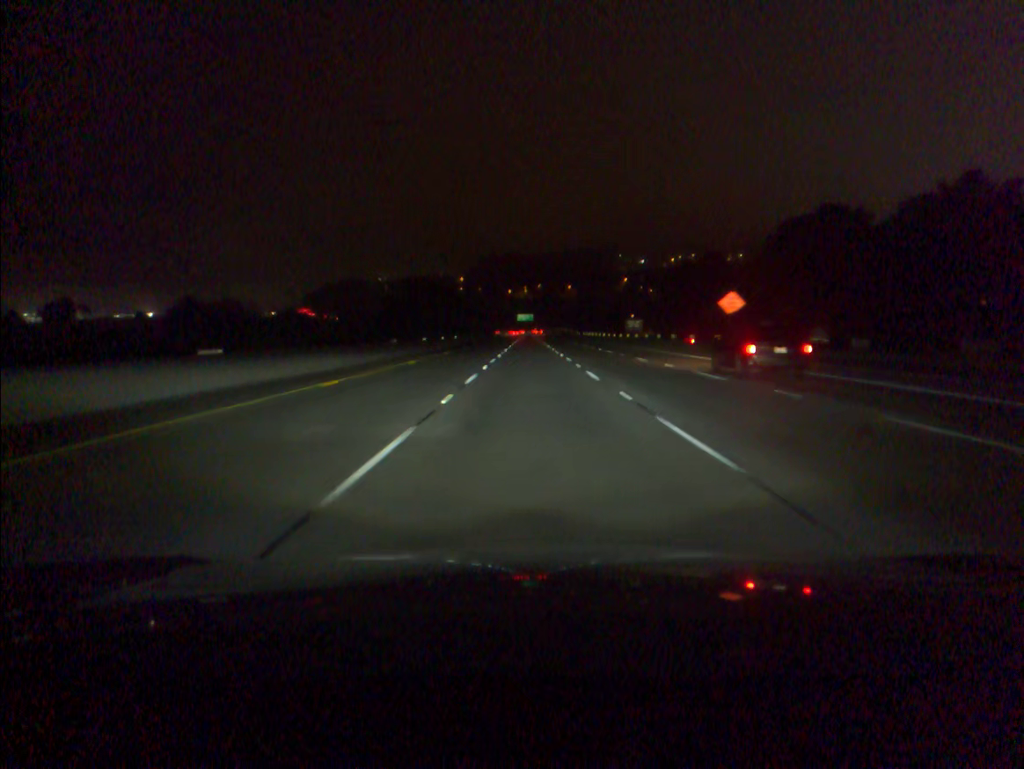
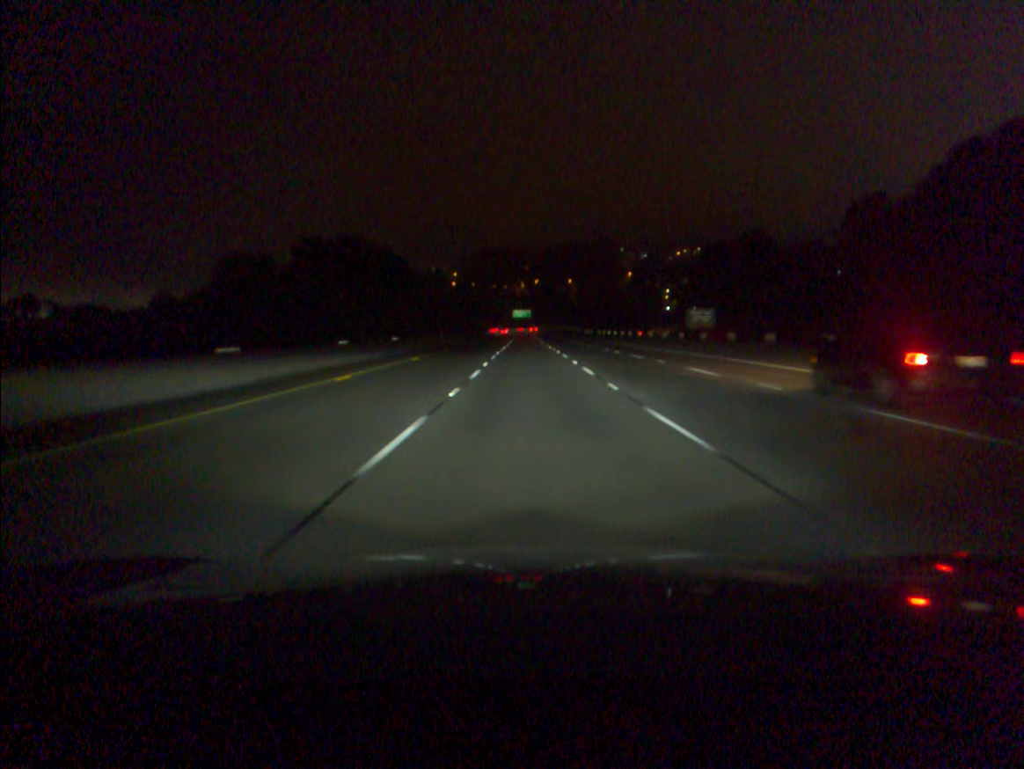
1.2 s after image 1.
(+0.1, +42.7) m; 0°
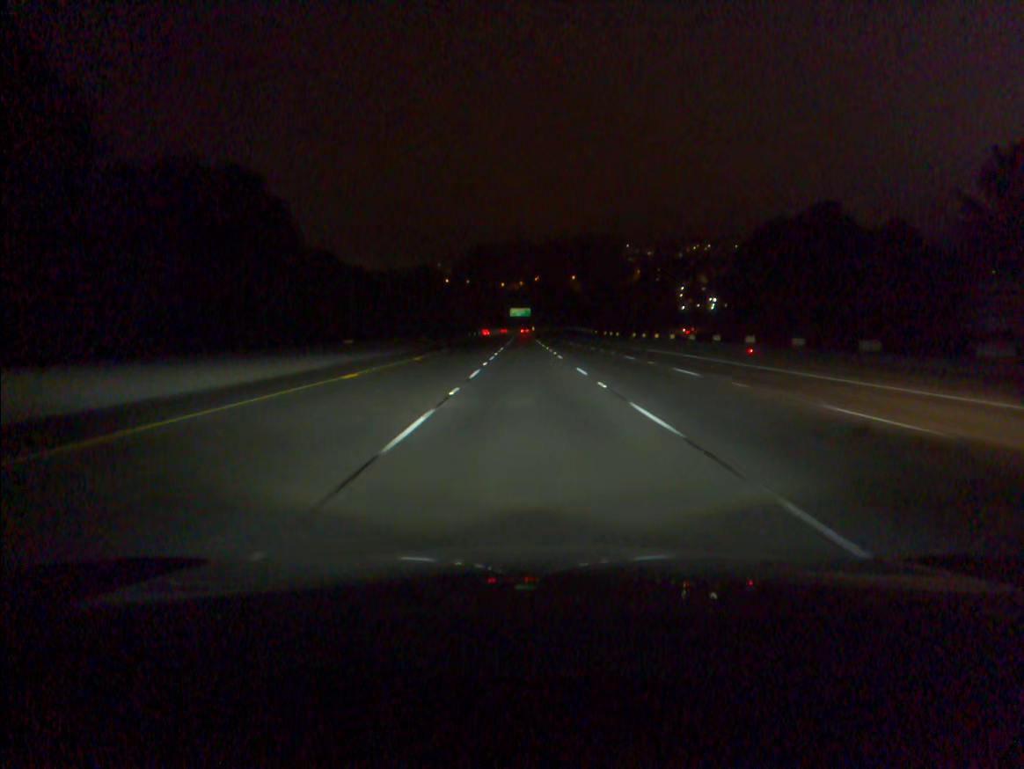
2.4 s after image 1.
(0.0, +42.3) m; 0°
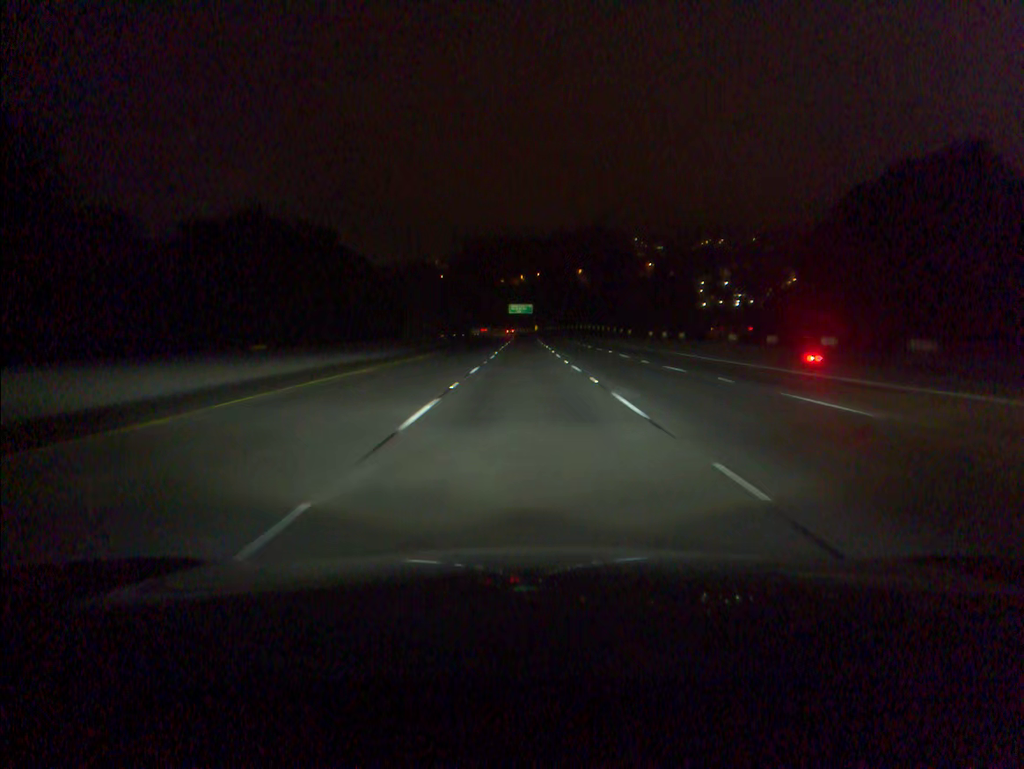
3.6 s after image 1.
(0.0, +41.9) m; 0°
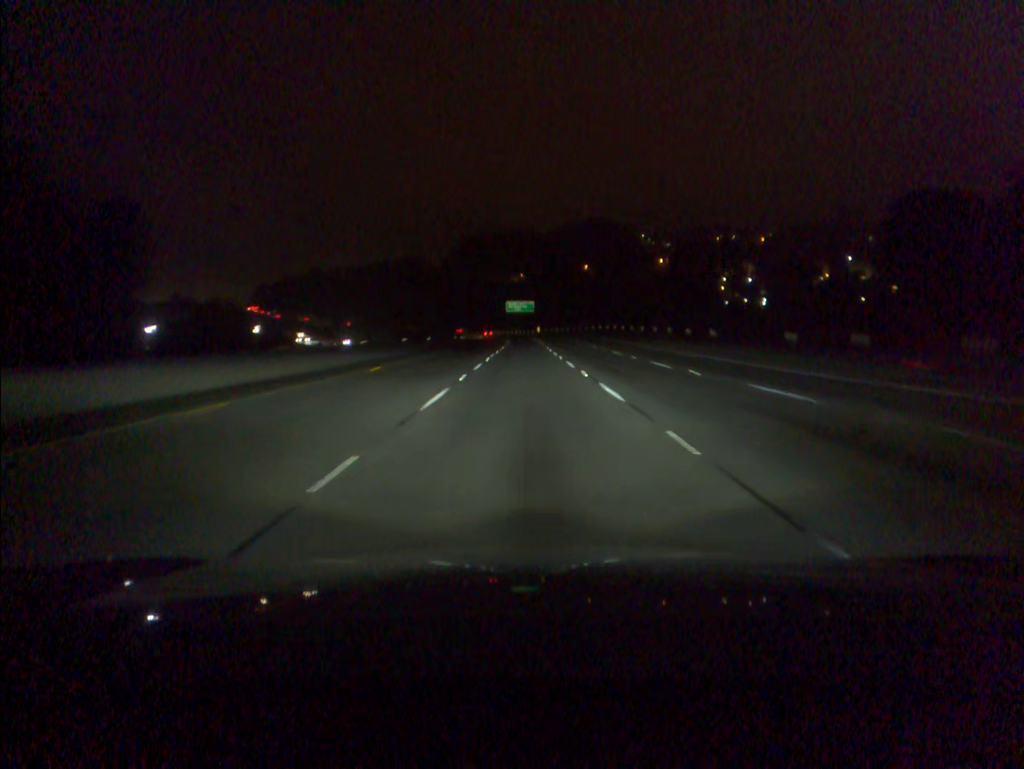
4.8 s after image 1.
(0.0, +41.5) m; 0°
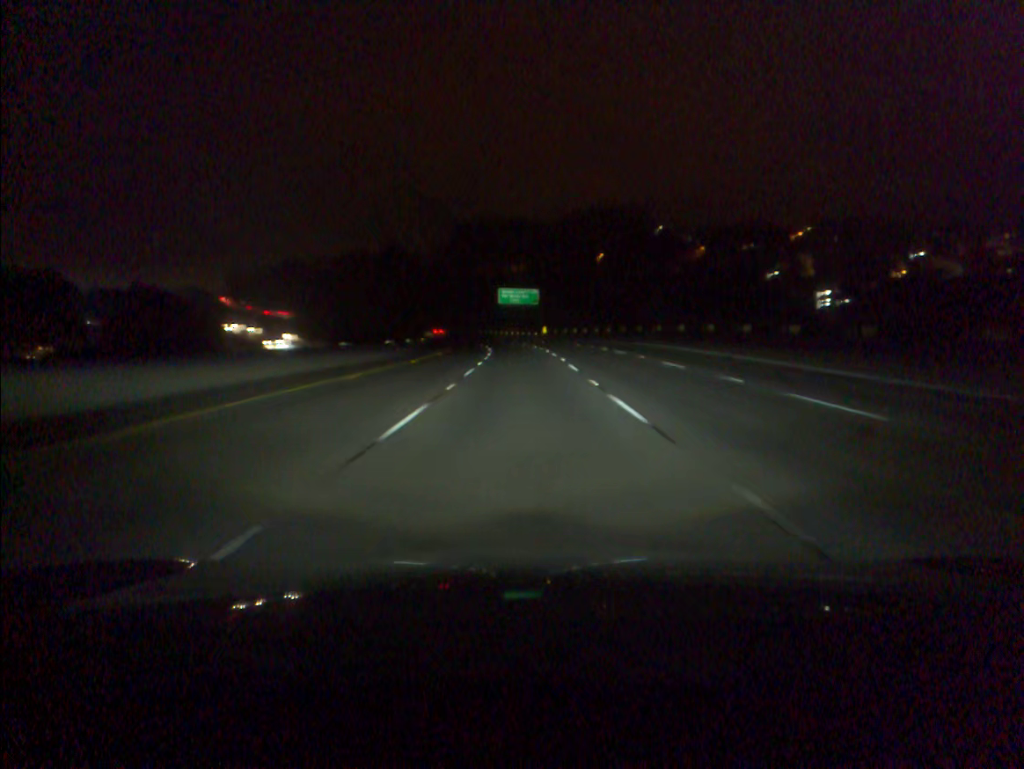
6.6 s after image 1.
(0.0, +61.4) m; 0°
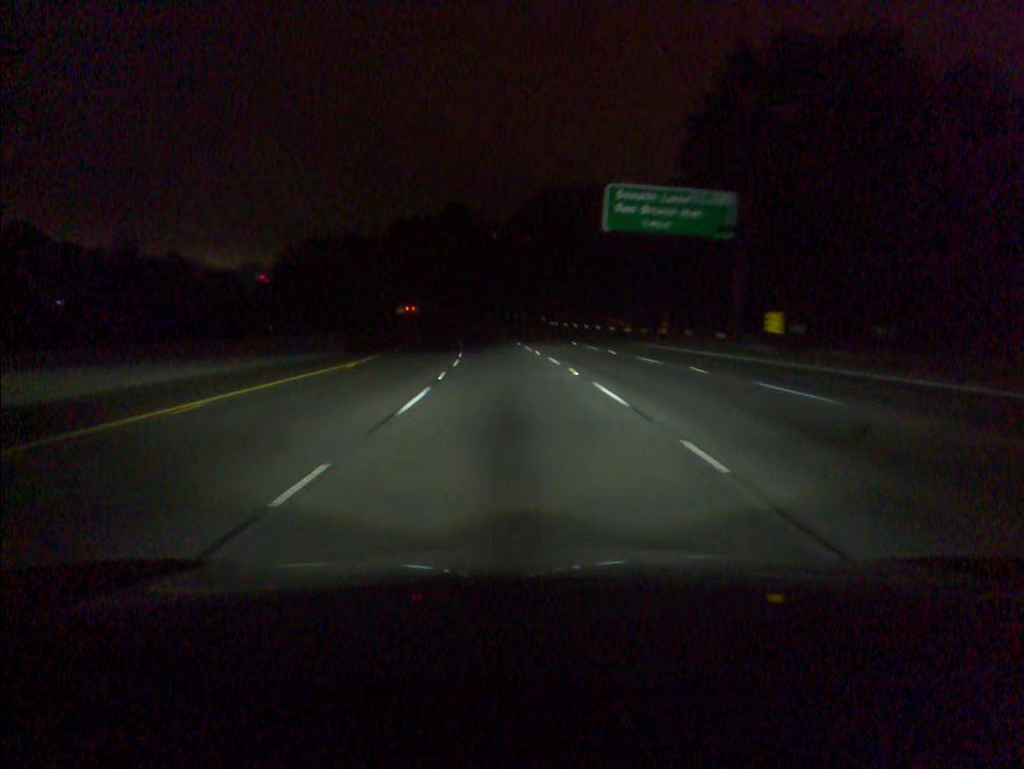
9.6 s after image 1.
(-3.6, +100.1) m; -6°
